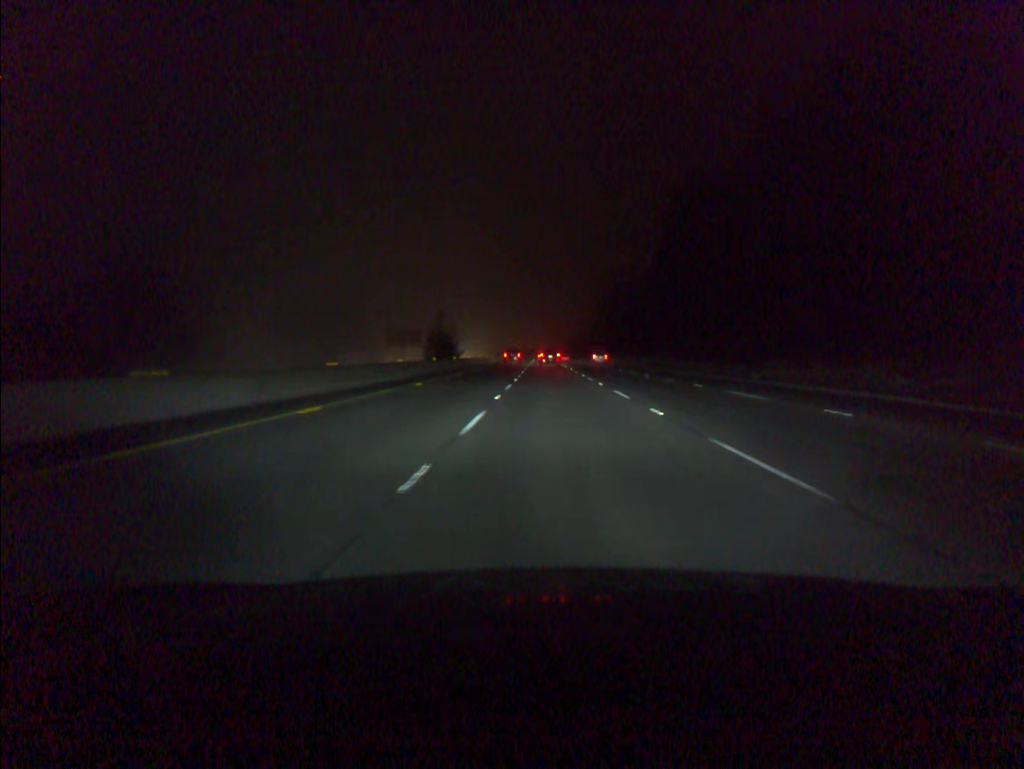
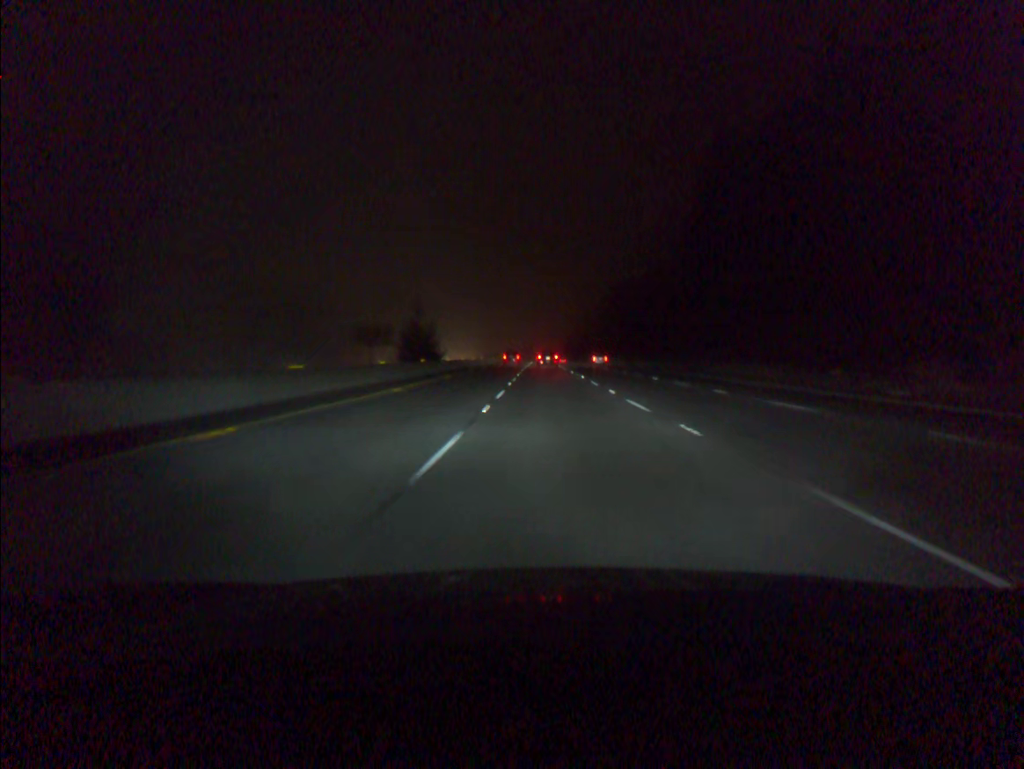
(0.0, +19.1) m; 0°
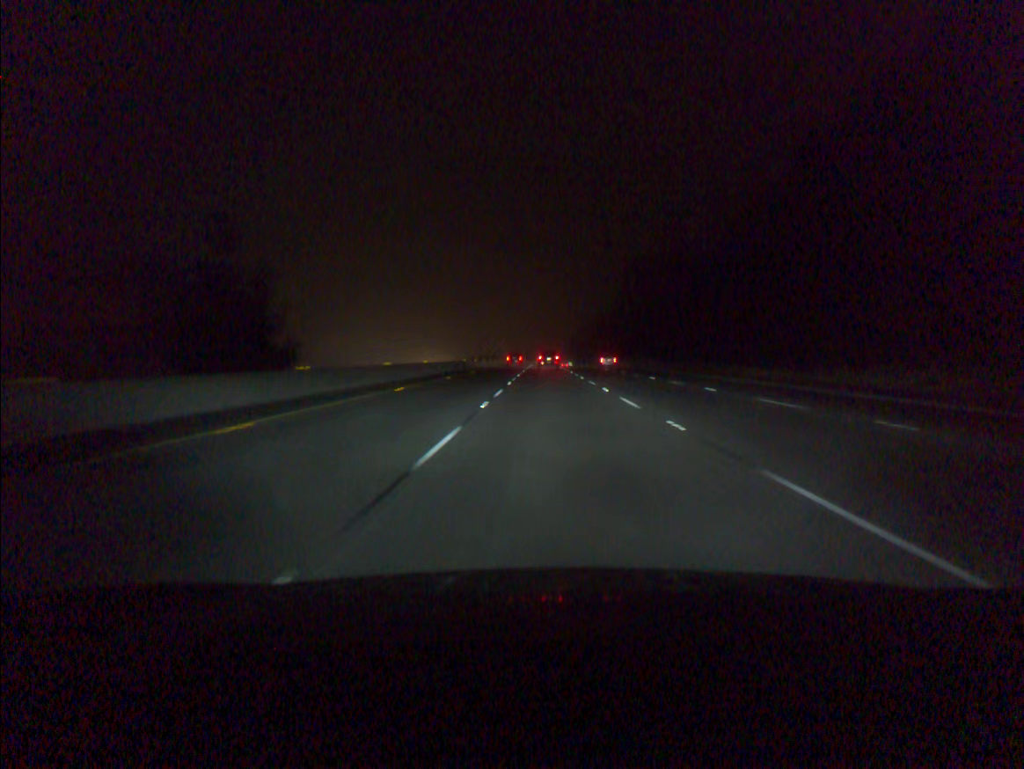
(0.0, +57.4) m; 0°
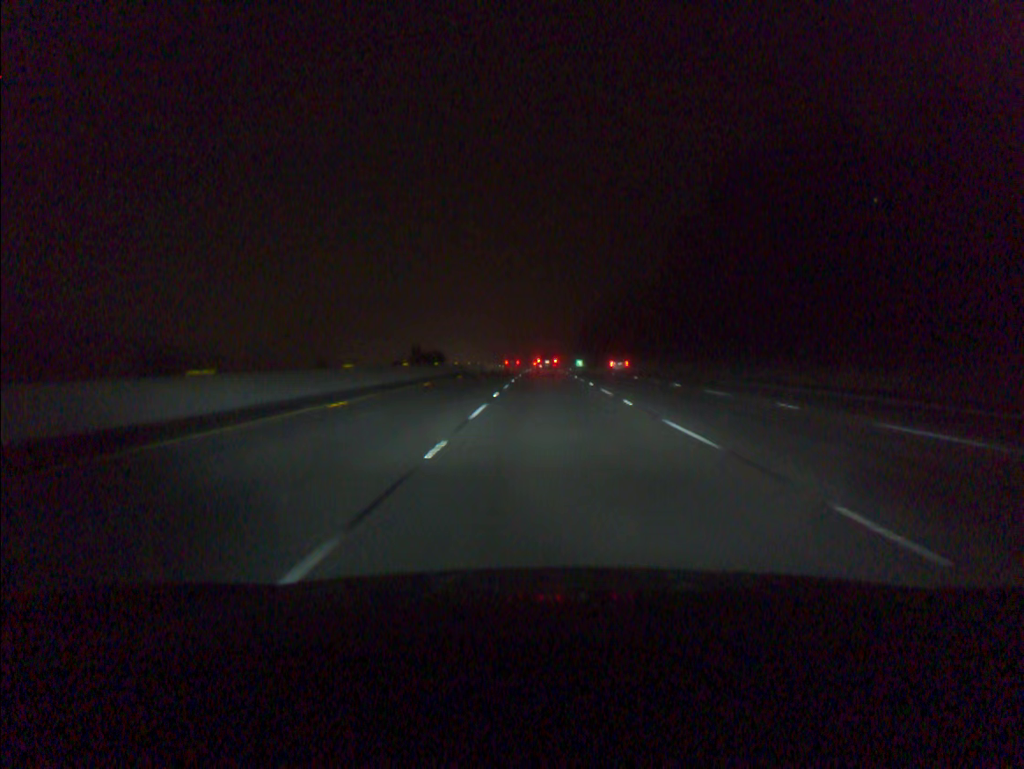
(0.0, +95.7) m; 0°
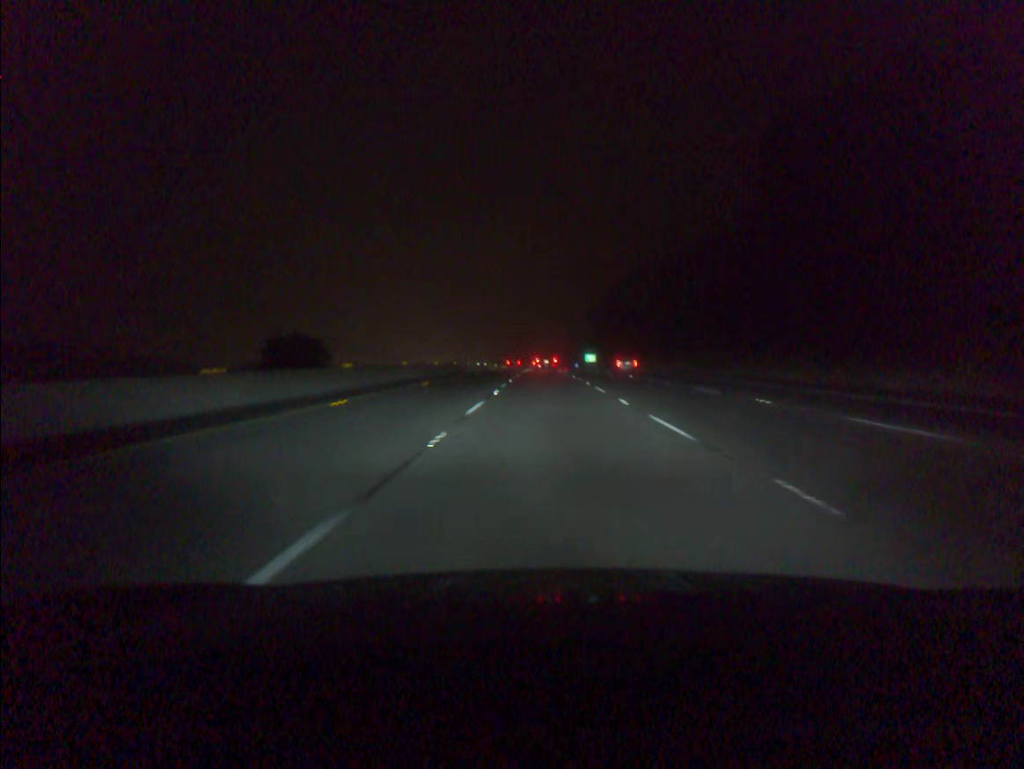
(+0.1, +57.6) m; 0°
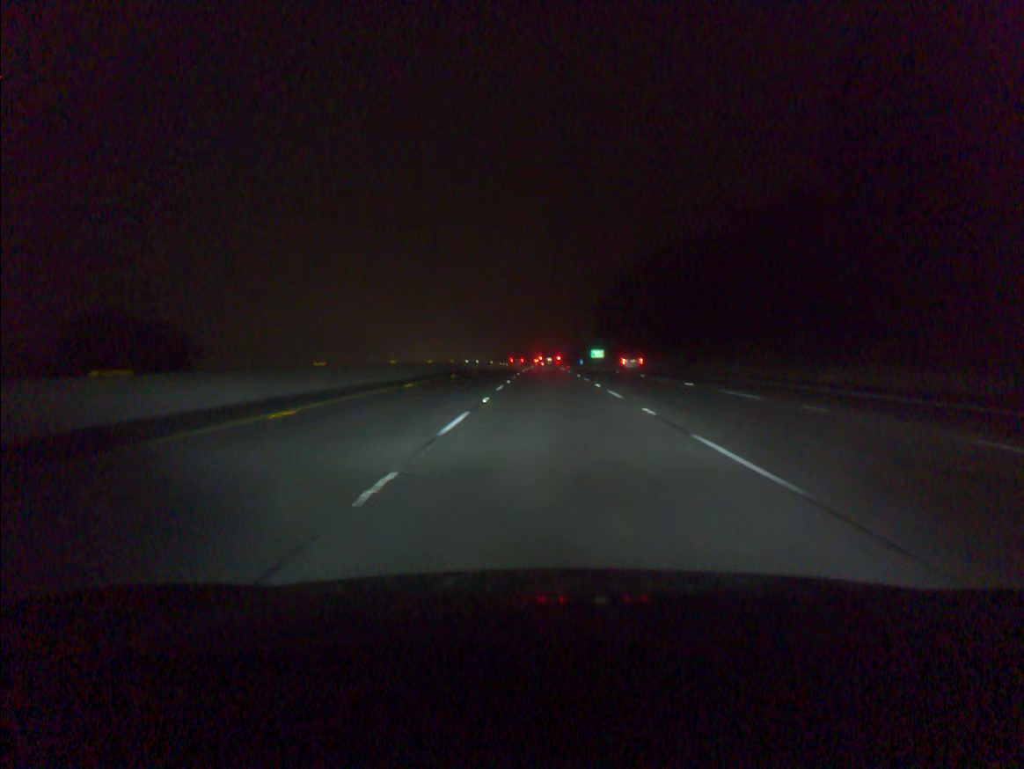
(0.0, +19.1) m; 0°
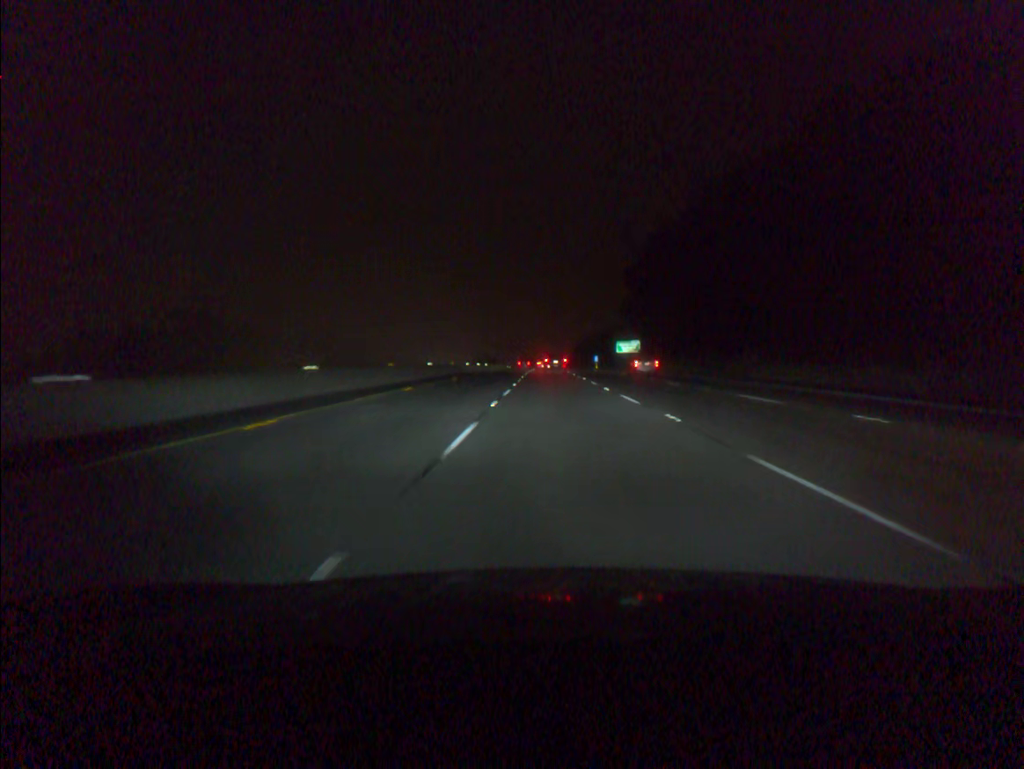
(-0.2, +75.1) m; 0°
